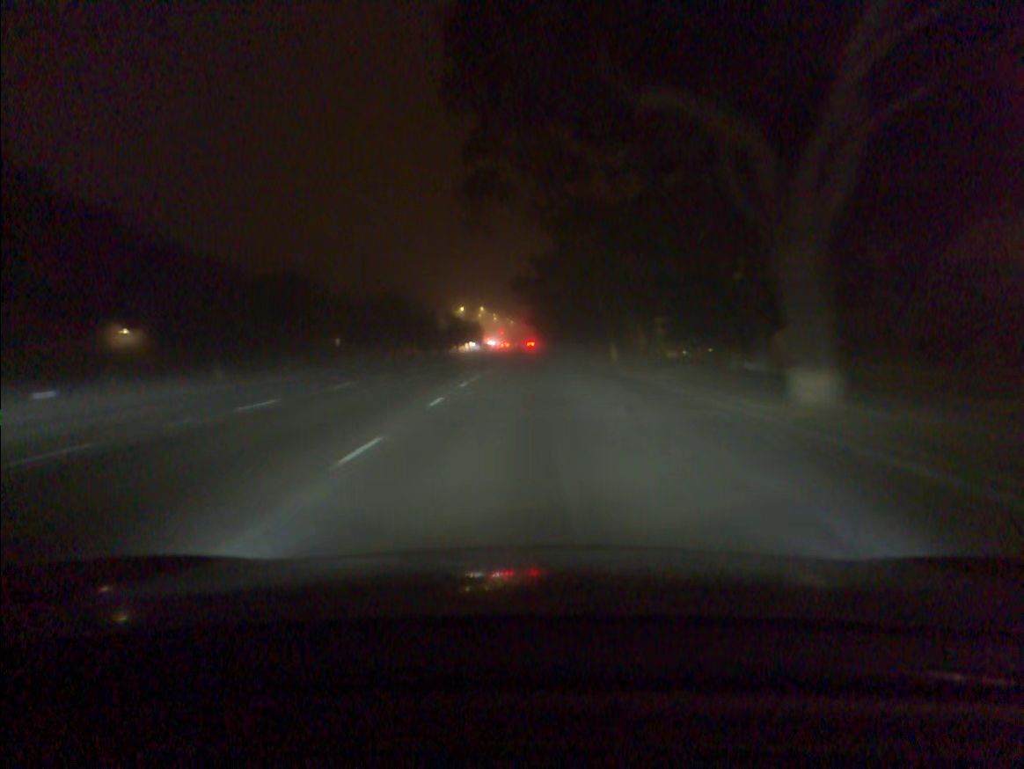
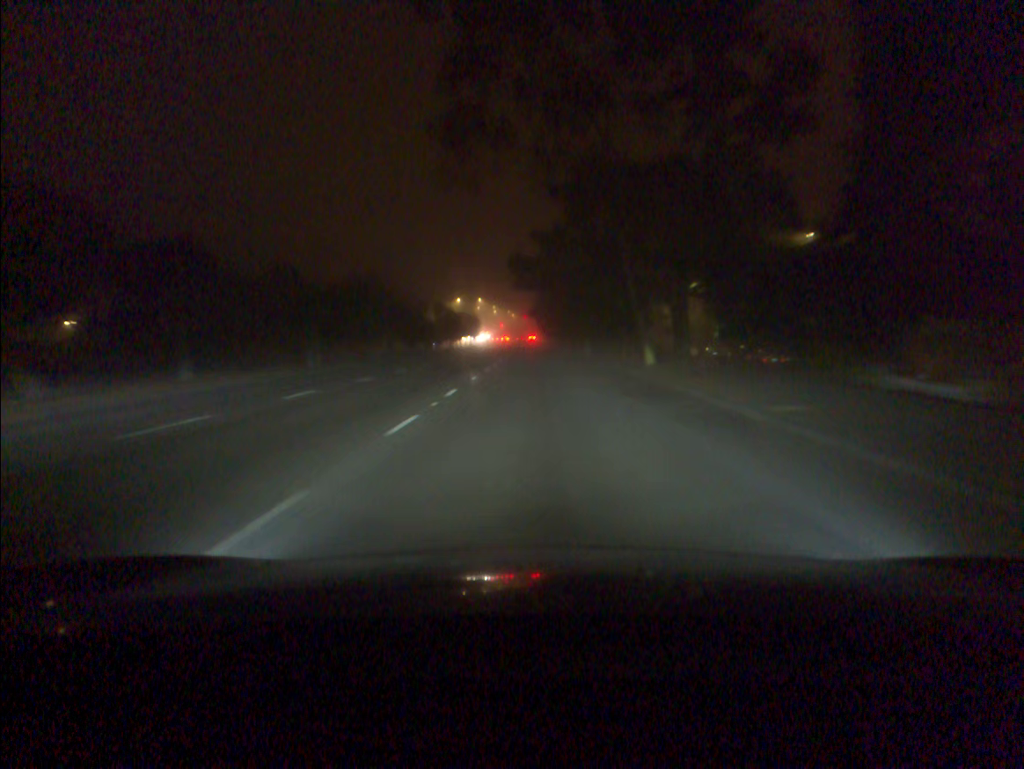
(0.0, +11.2) m; 0°
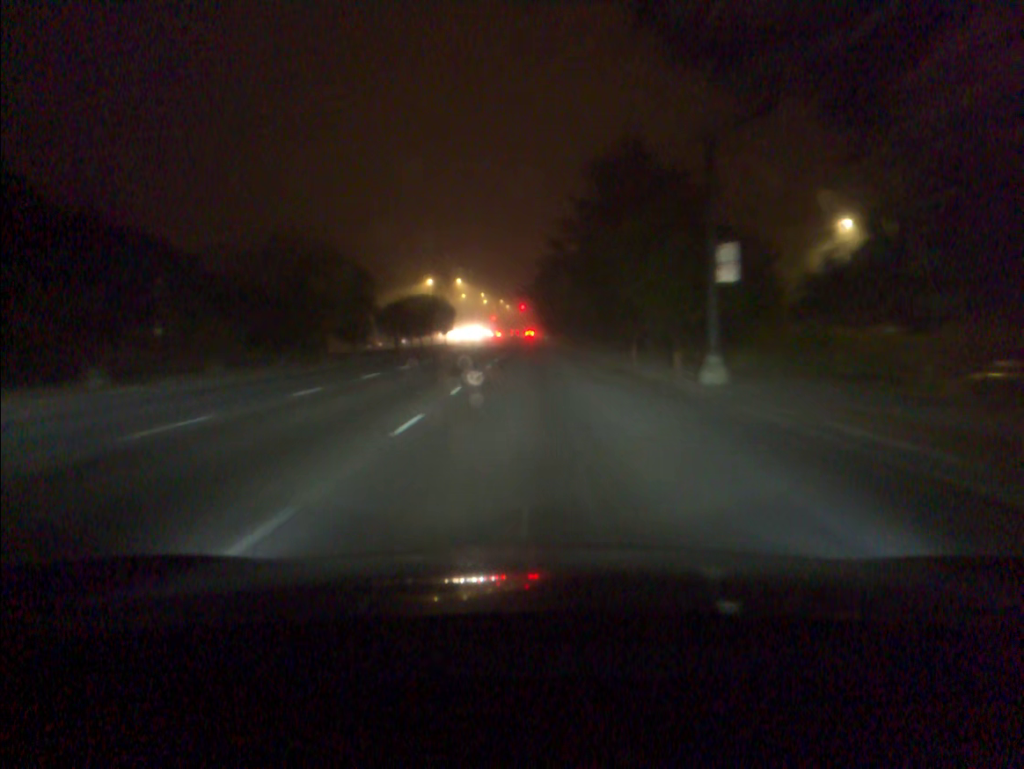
(0.0, +43.6) m; 0°
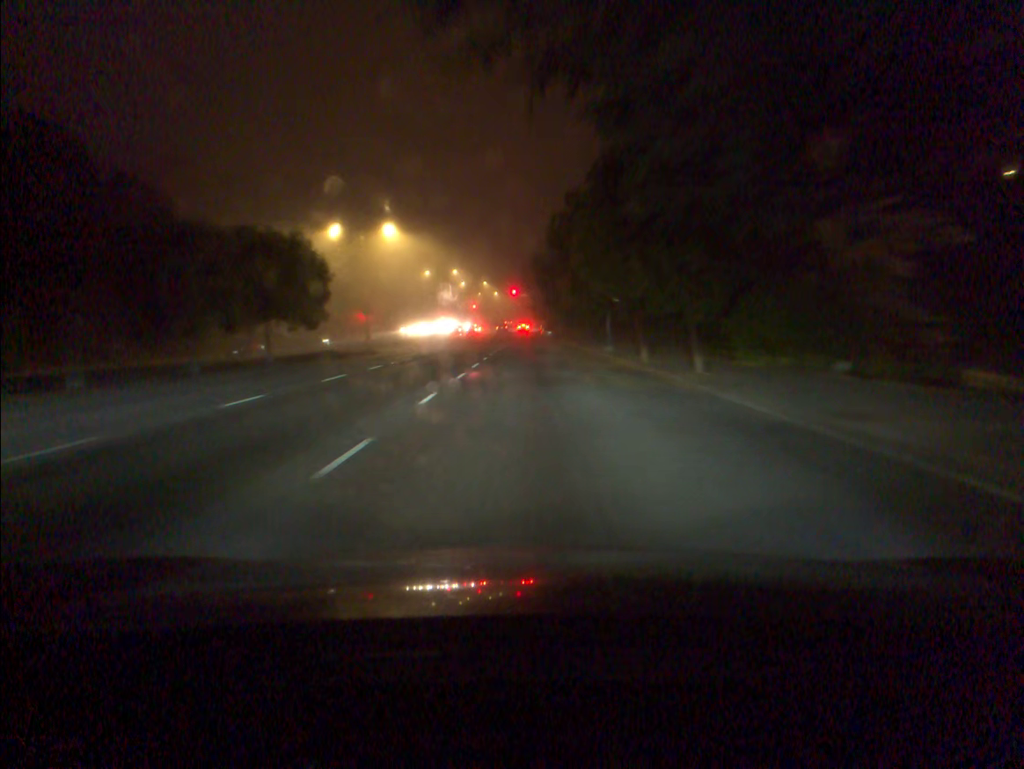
(+0.1, +54.2) m; 0°
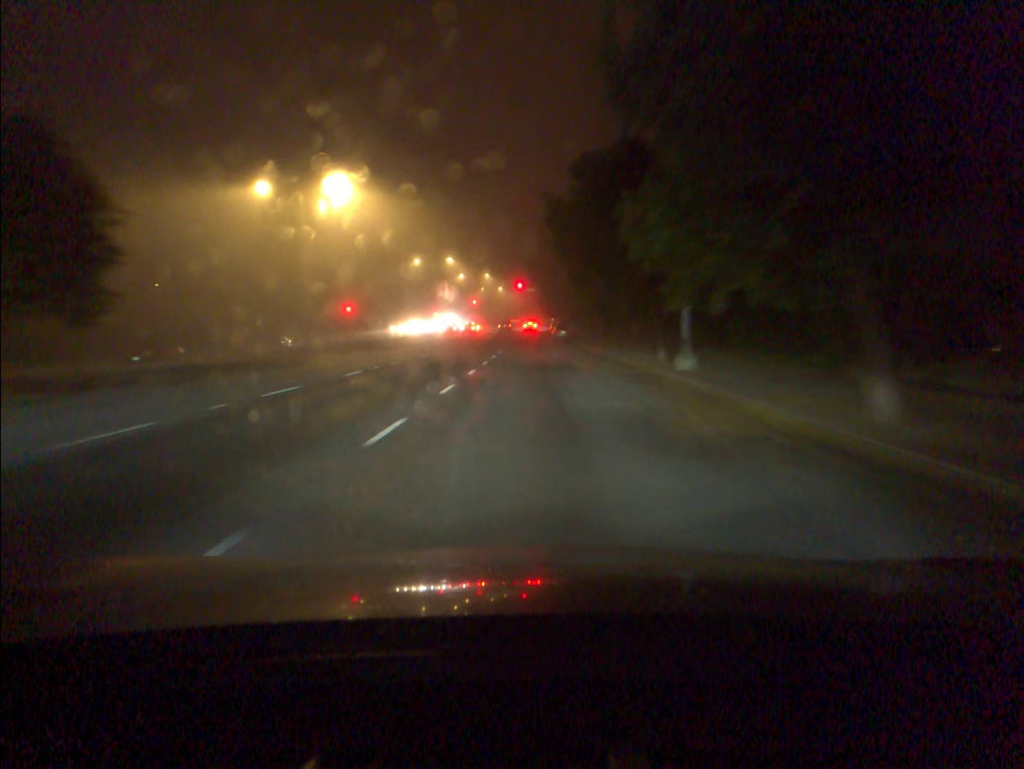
(-0.1, +19.3) m; 0°
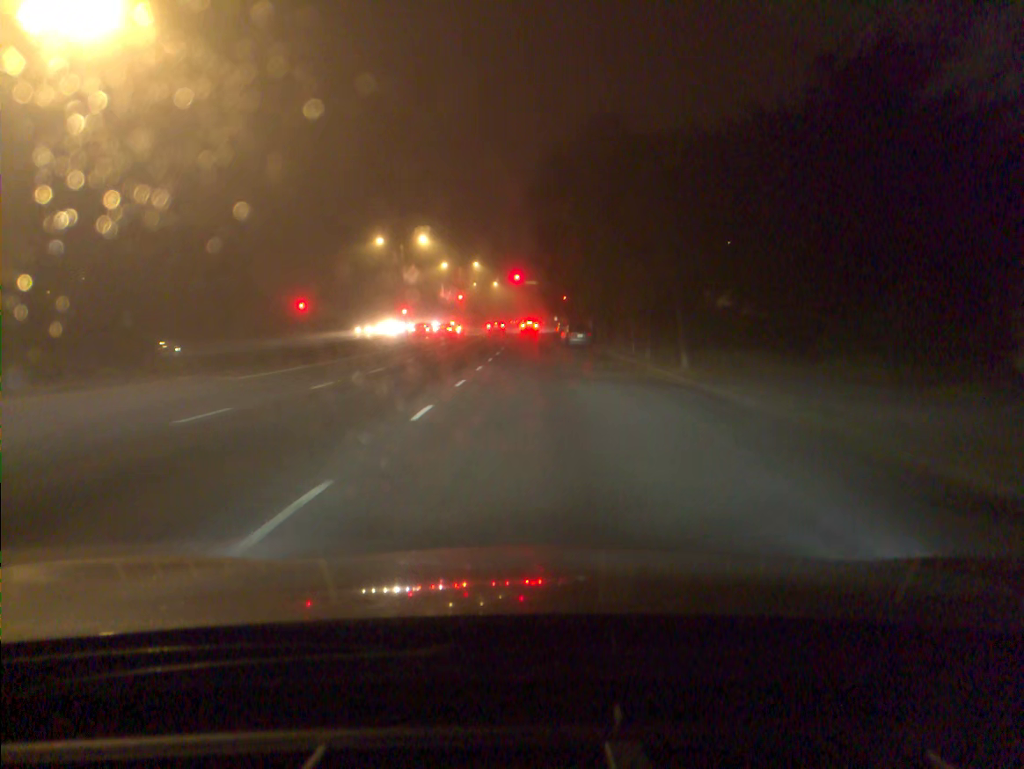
(0.0, +26.0) m; 0°
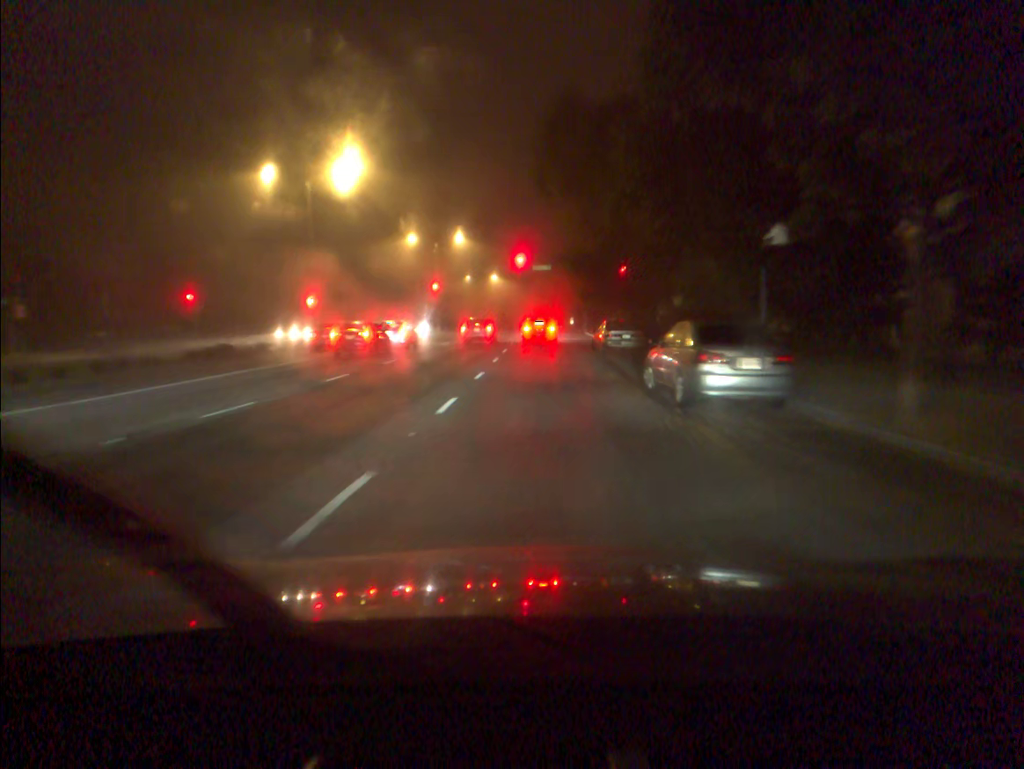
(-0.2, +36.4) m; 0°
